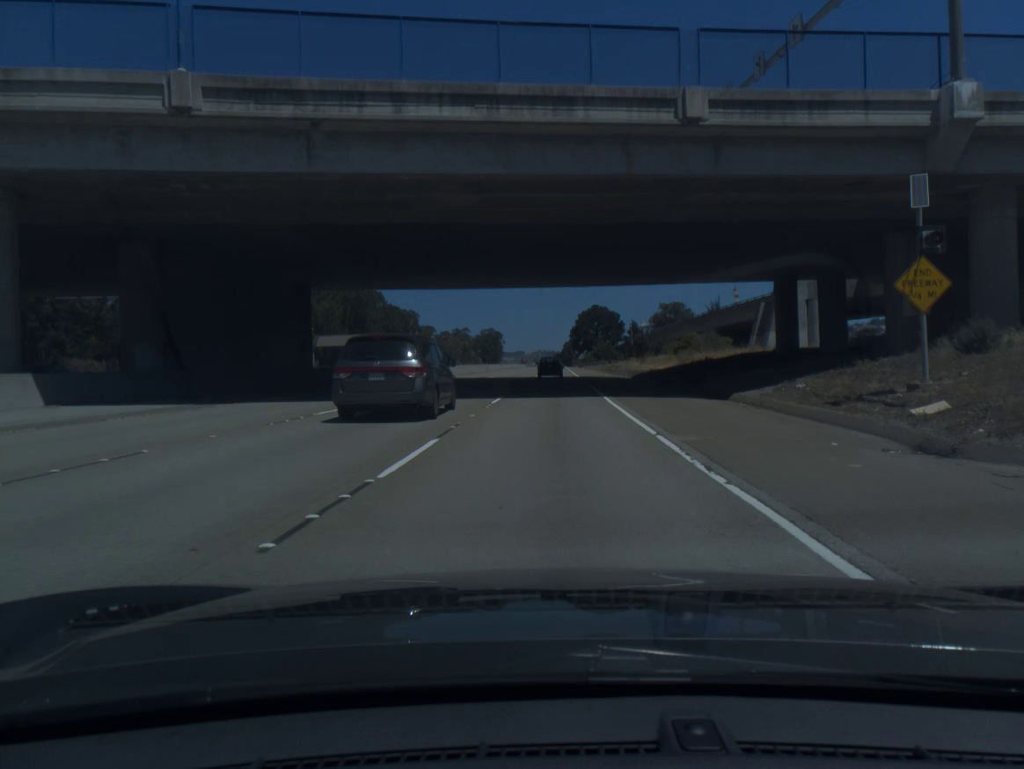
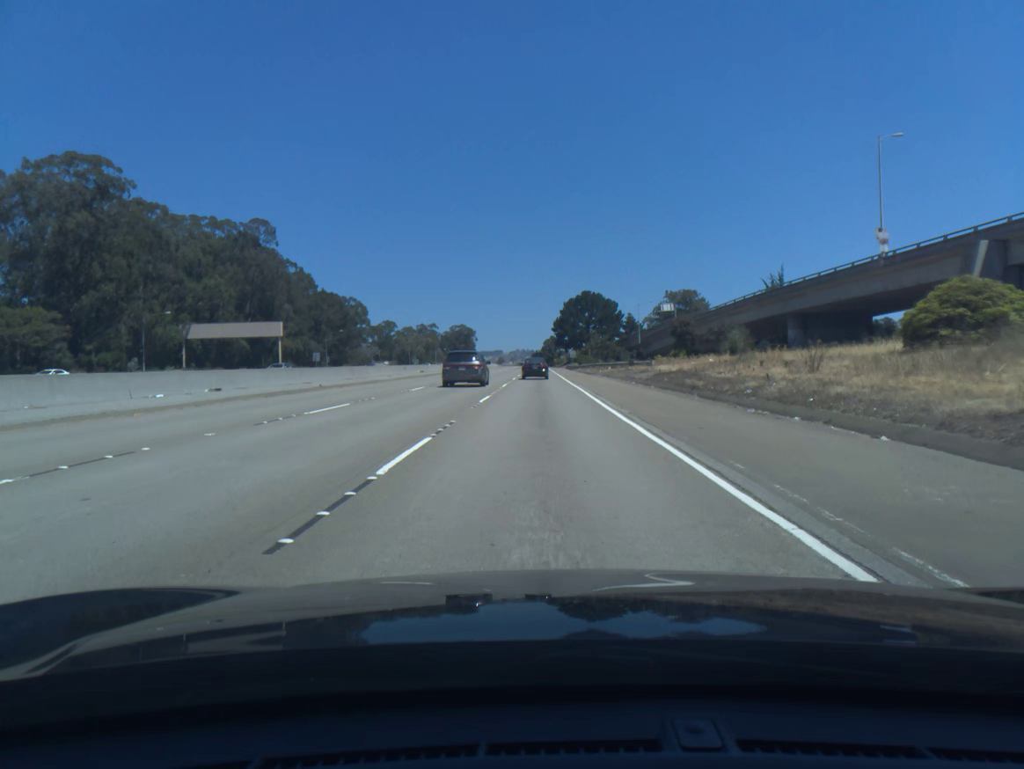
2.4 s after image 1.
(+1.0, +58.0) m; +2°
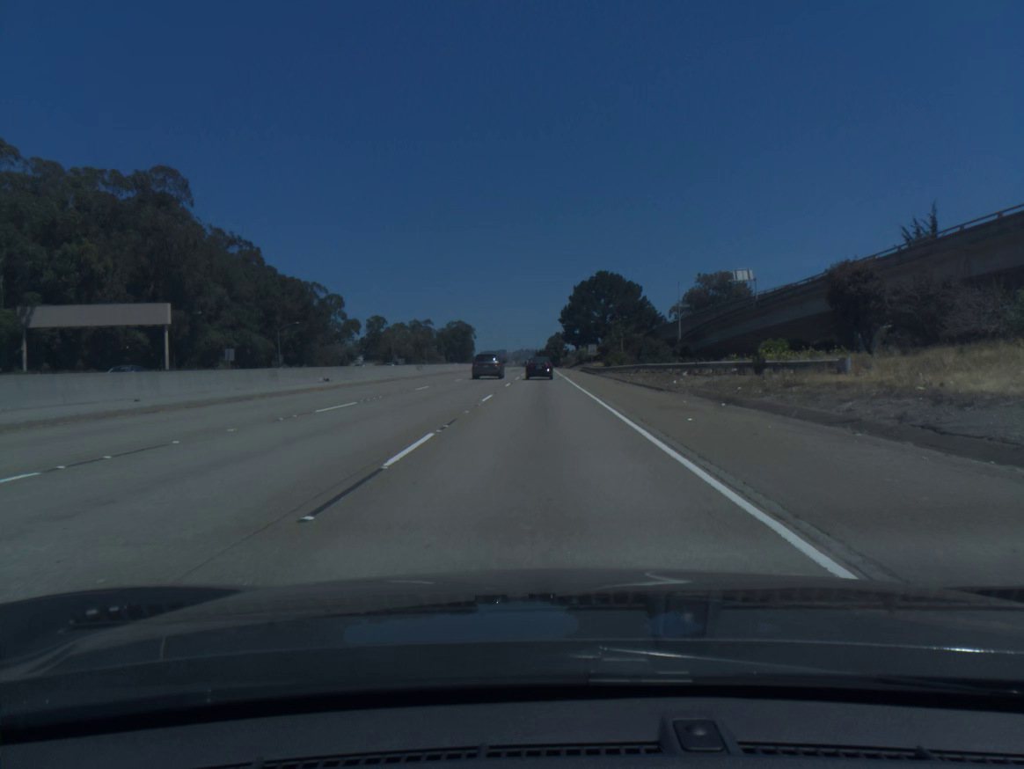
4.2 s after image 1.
(-0.1, +42.9) m; 0°
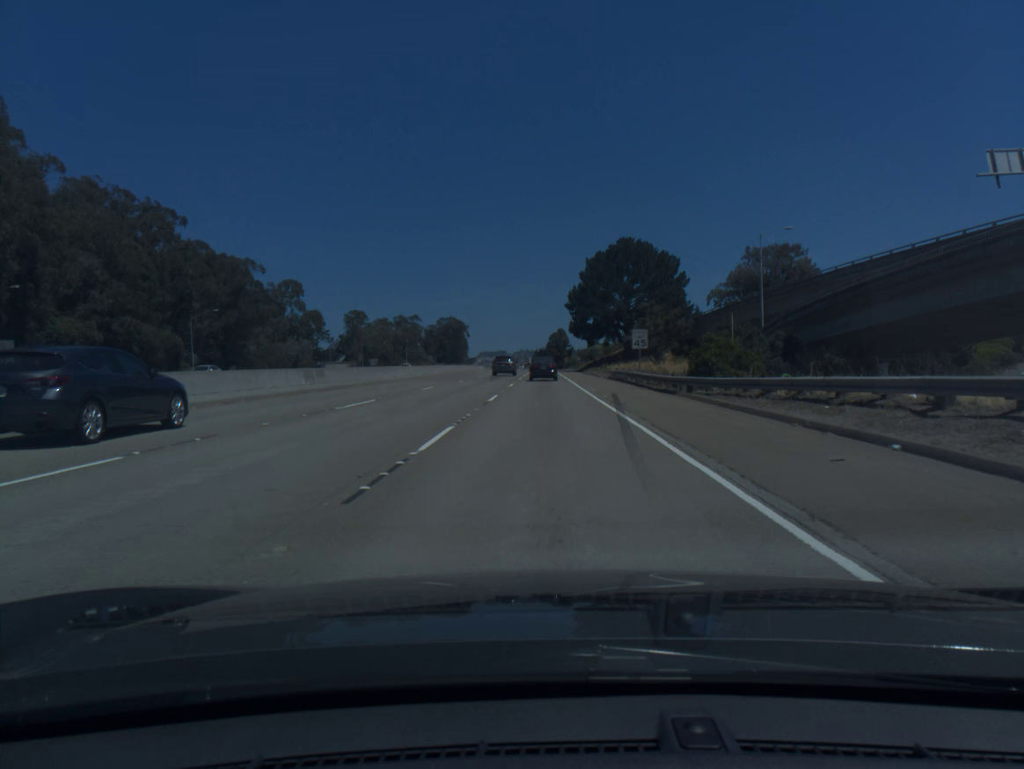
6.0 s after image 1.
(0.0, +42.3) m; 0°
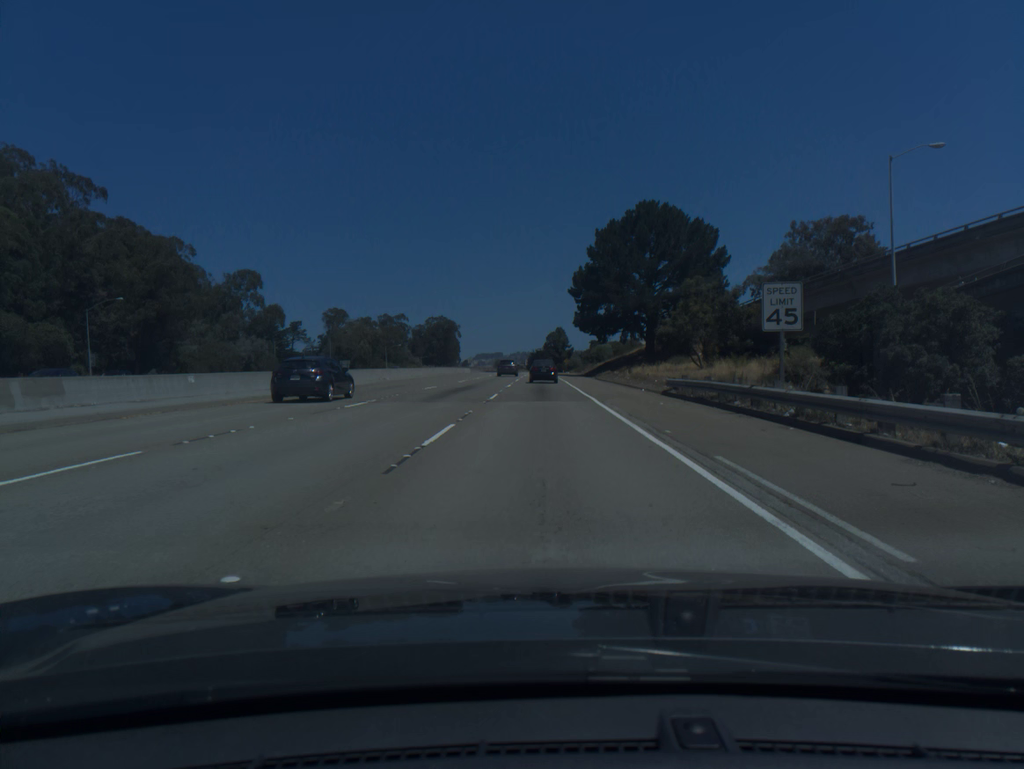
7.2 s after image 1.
(0.0, +27.8) m; 0°
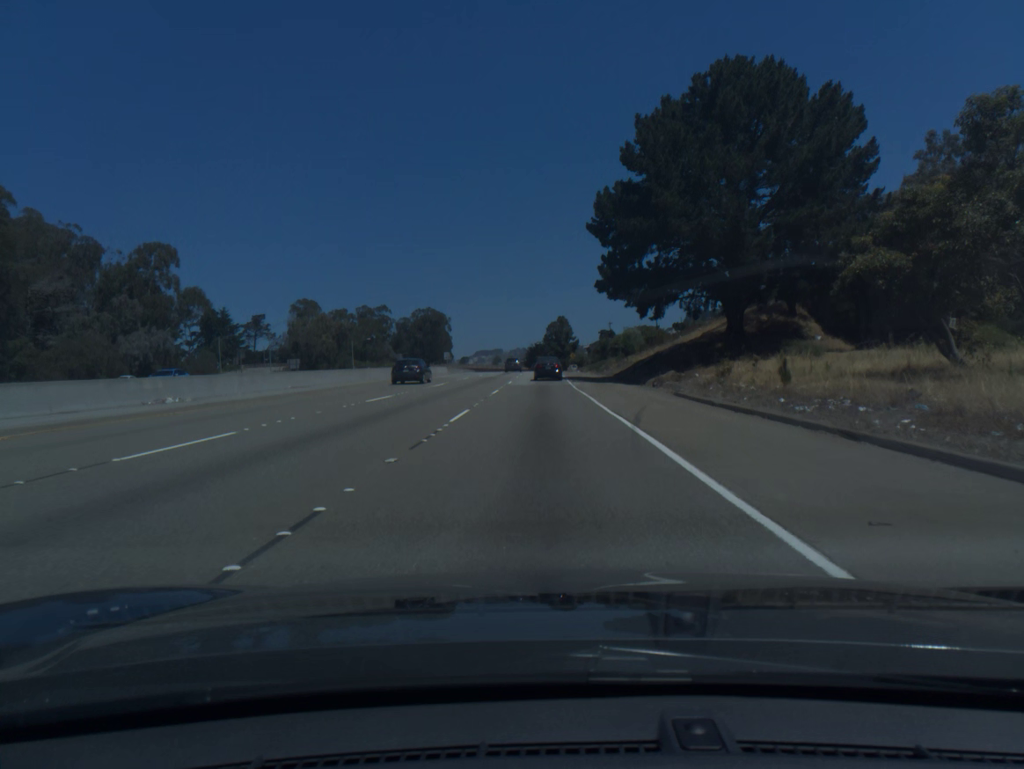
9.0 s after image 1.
(+0.1, +41.3) m; 0°
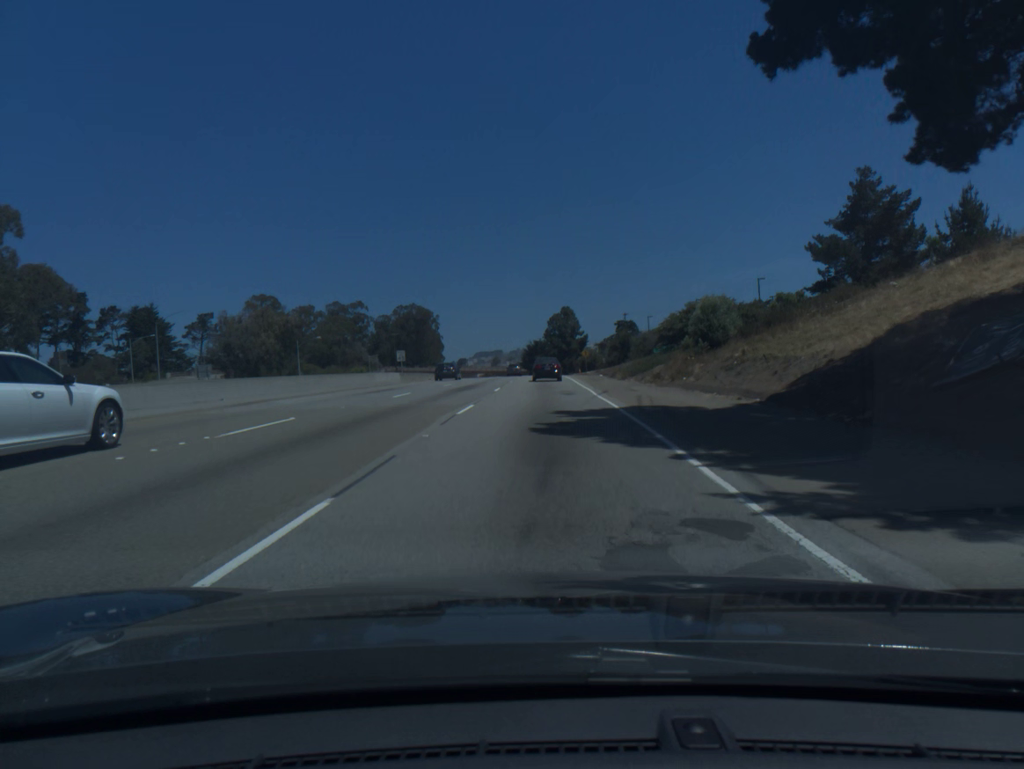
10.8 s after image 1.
(0.0, +40.9) m; 0°
